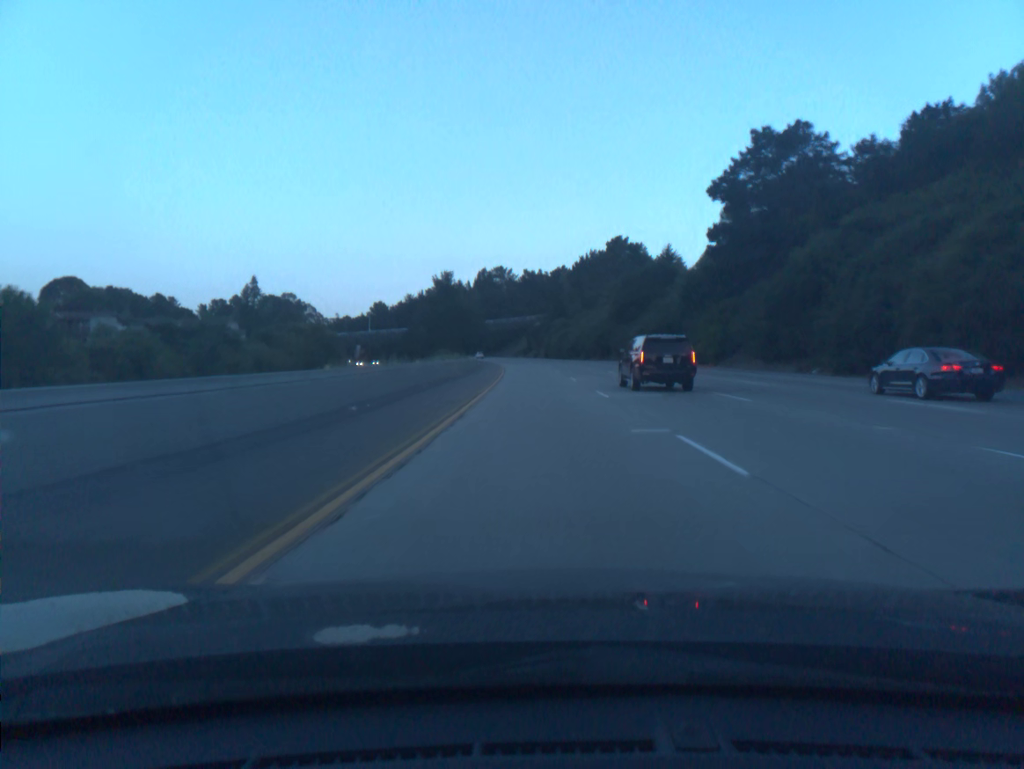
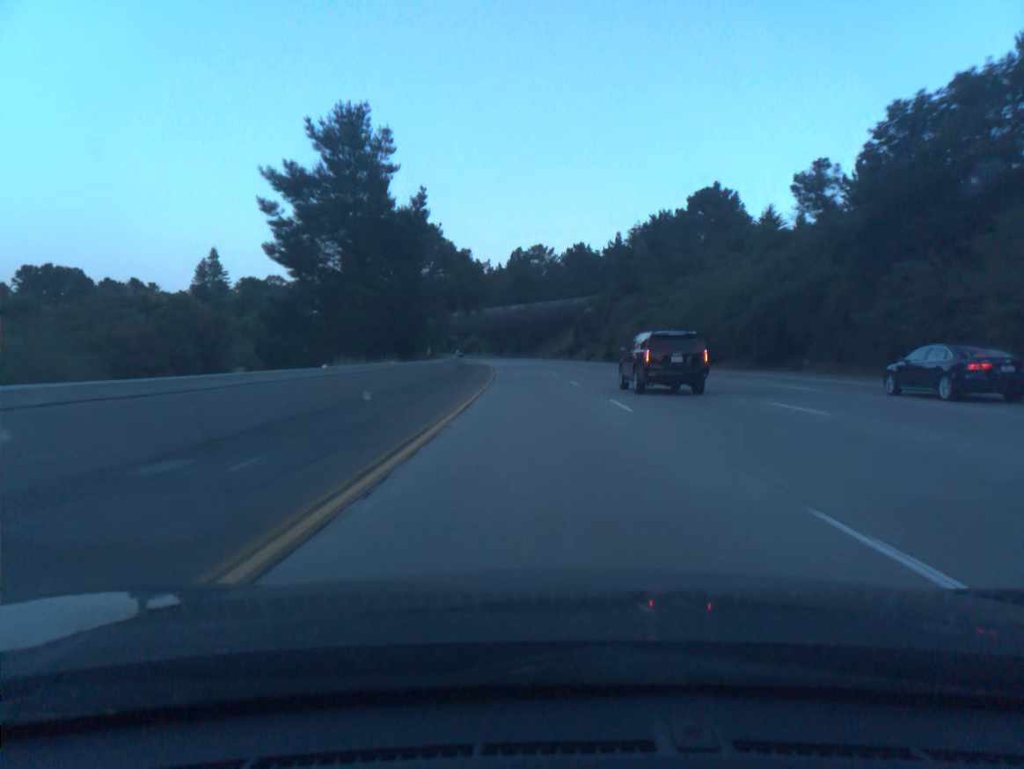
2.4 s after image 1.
(-2.1, +78.4) m; -3°
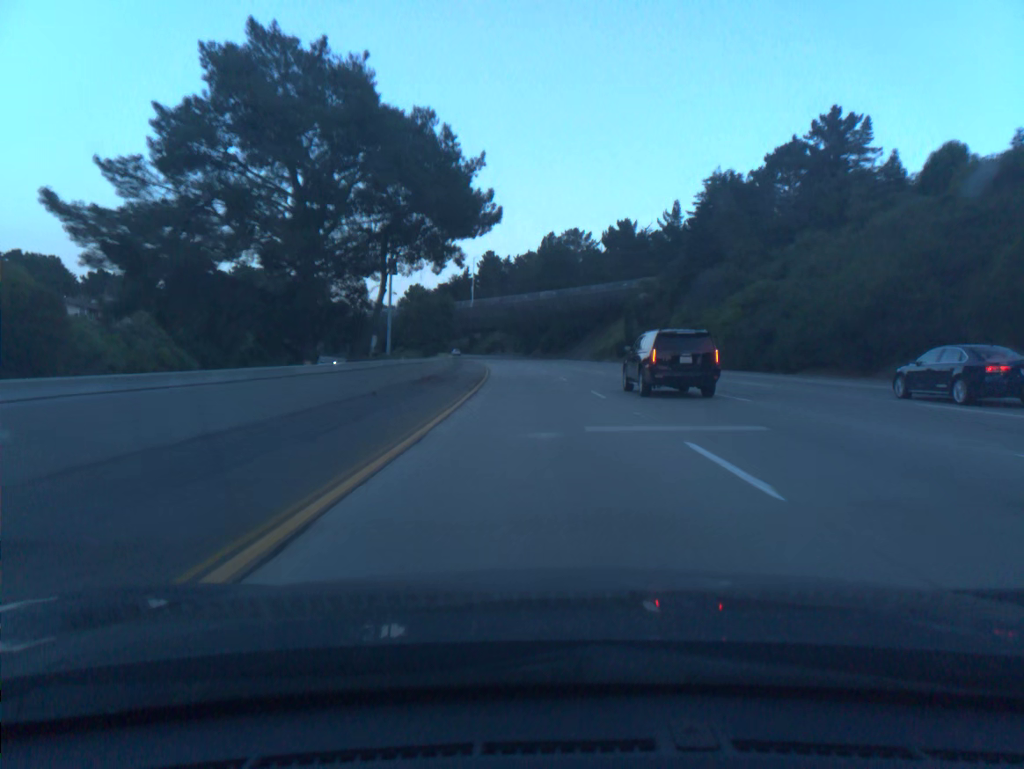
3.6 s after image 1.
(-0.7, +39.2) m; -2°
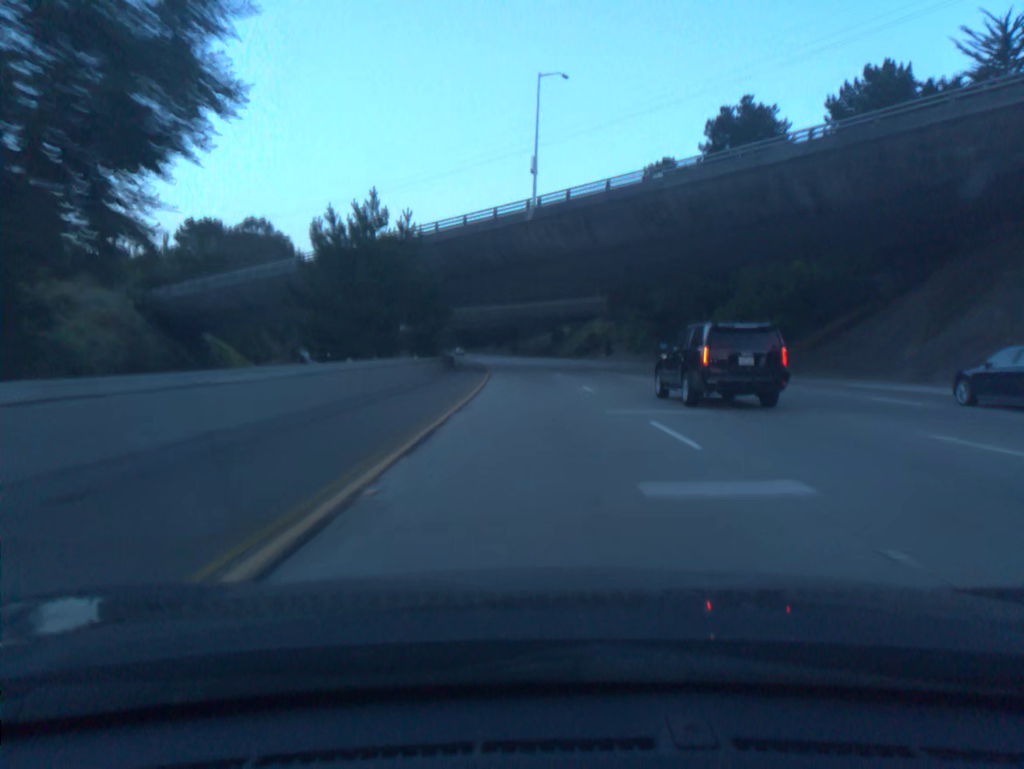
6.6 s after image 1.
(-6.2, +98.0) m; -7°
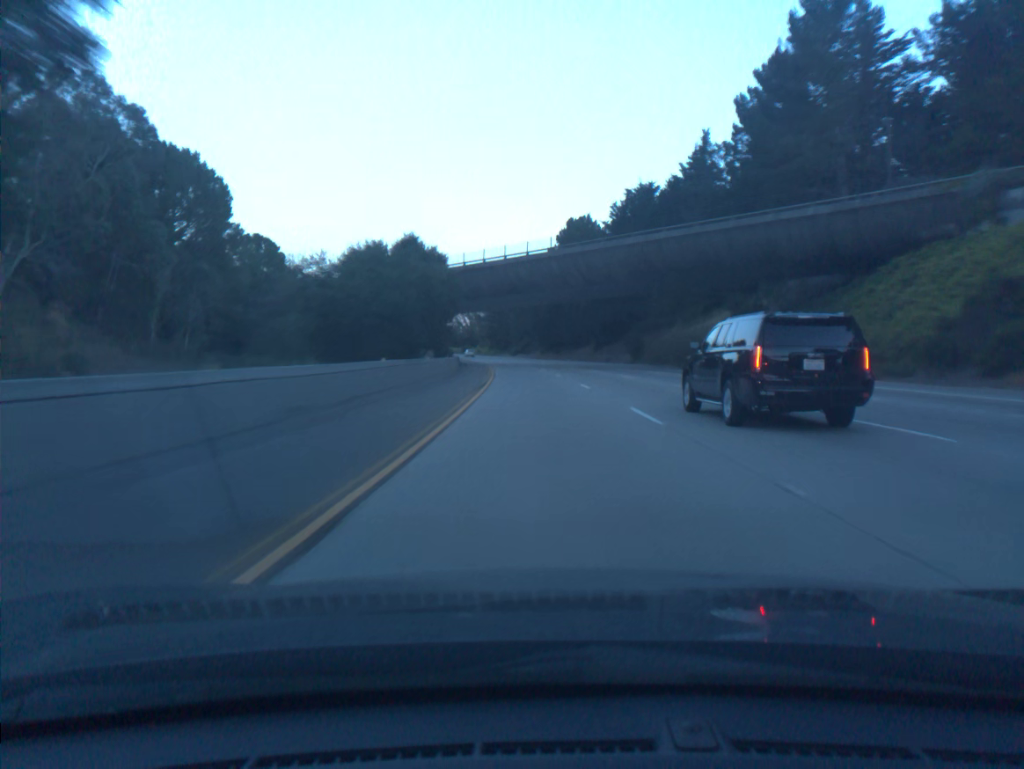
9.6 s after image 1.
(-5.9, +97.8) m; -7°
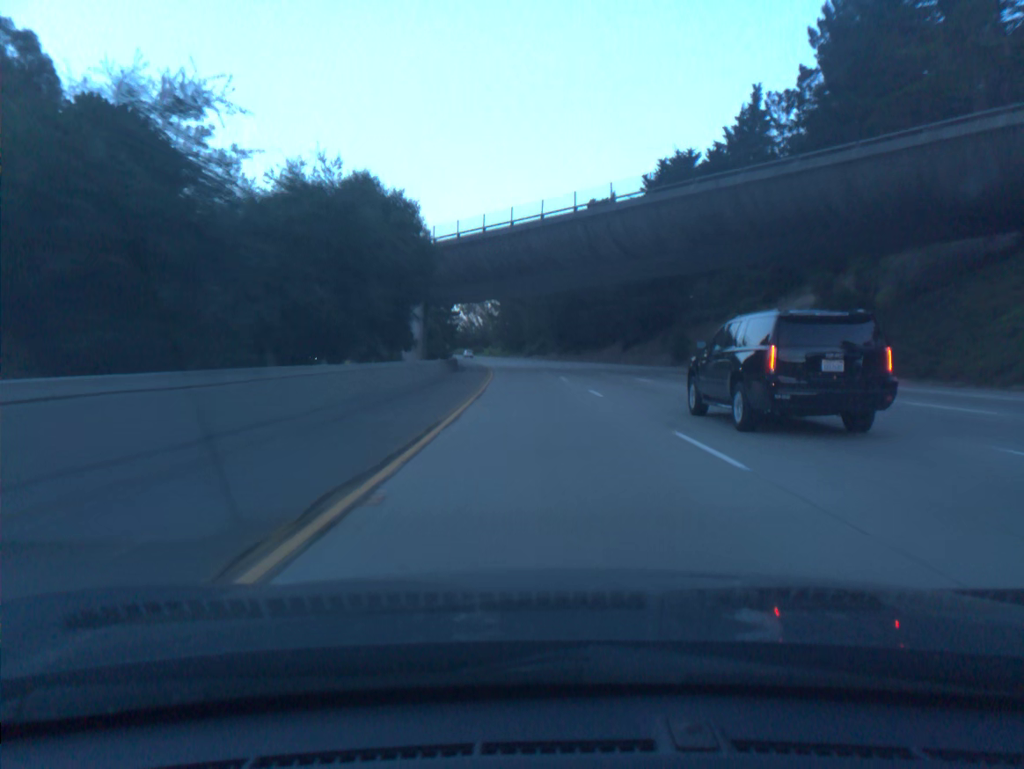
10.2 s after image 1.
(-0.2, +19.6) m; -1°
